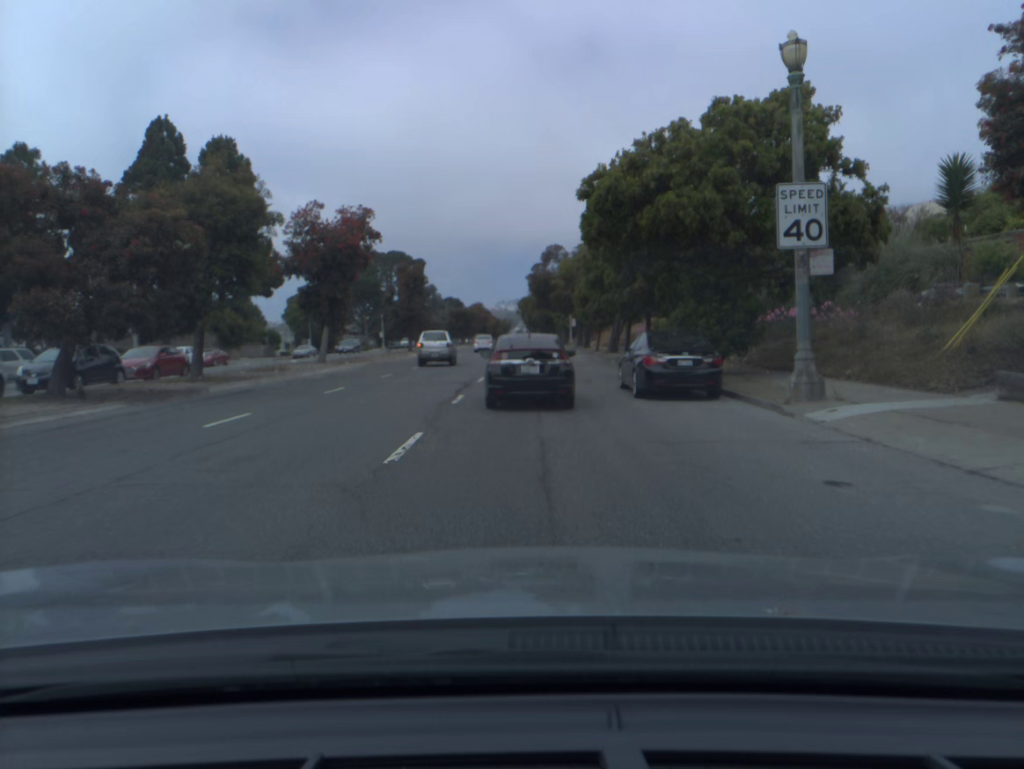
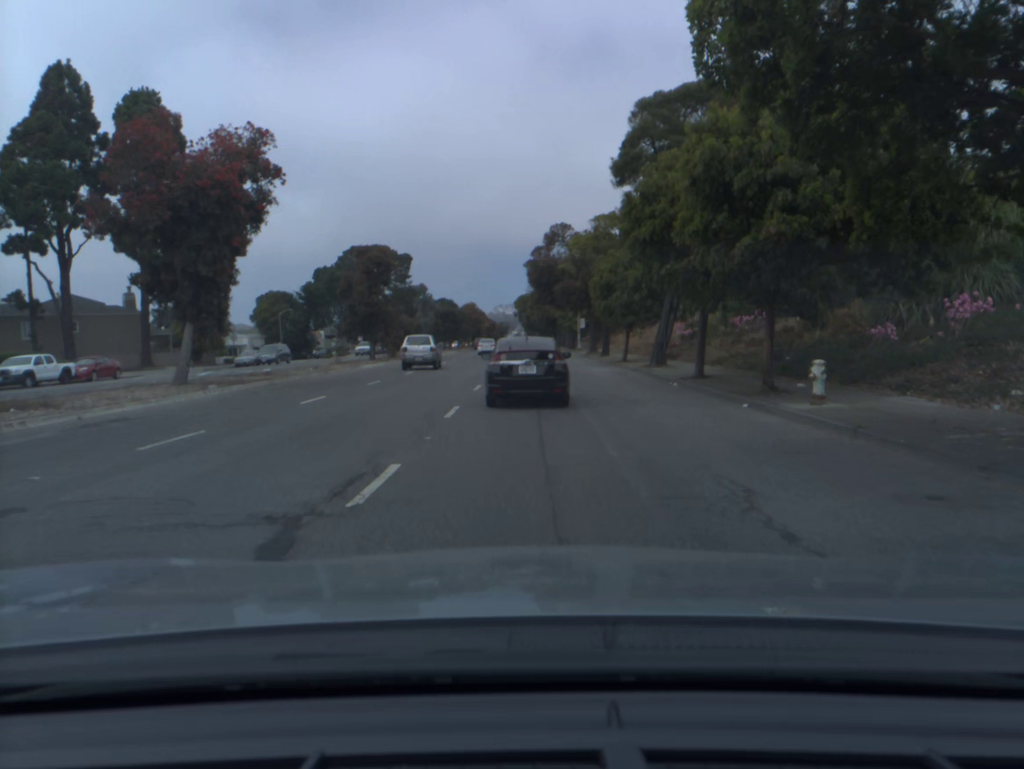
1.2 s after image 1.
(0.0, +16.9) m; 0°
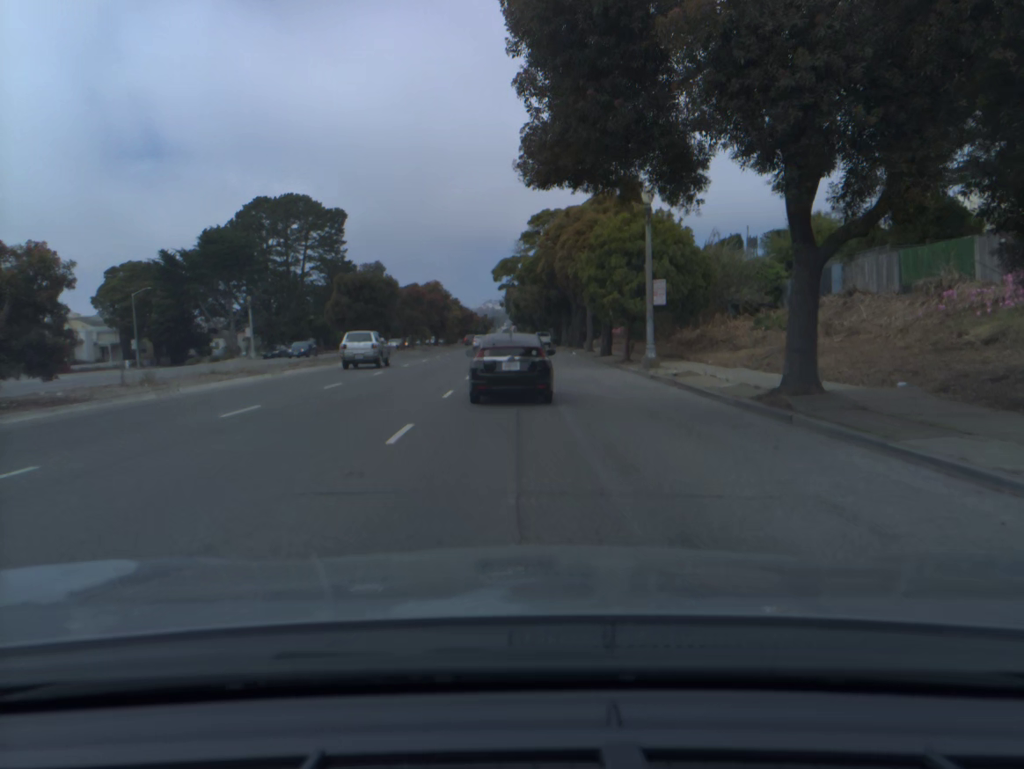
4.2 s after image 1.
(+0.5, +47.4) m; +1°
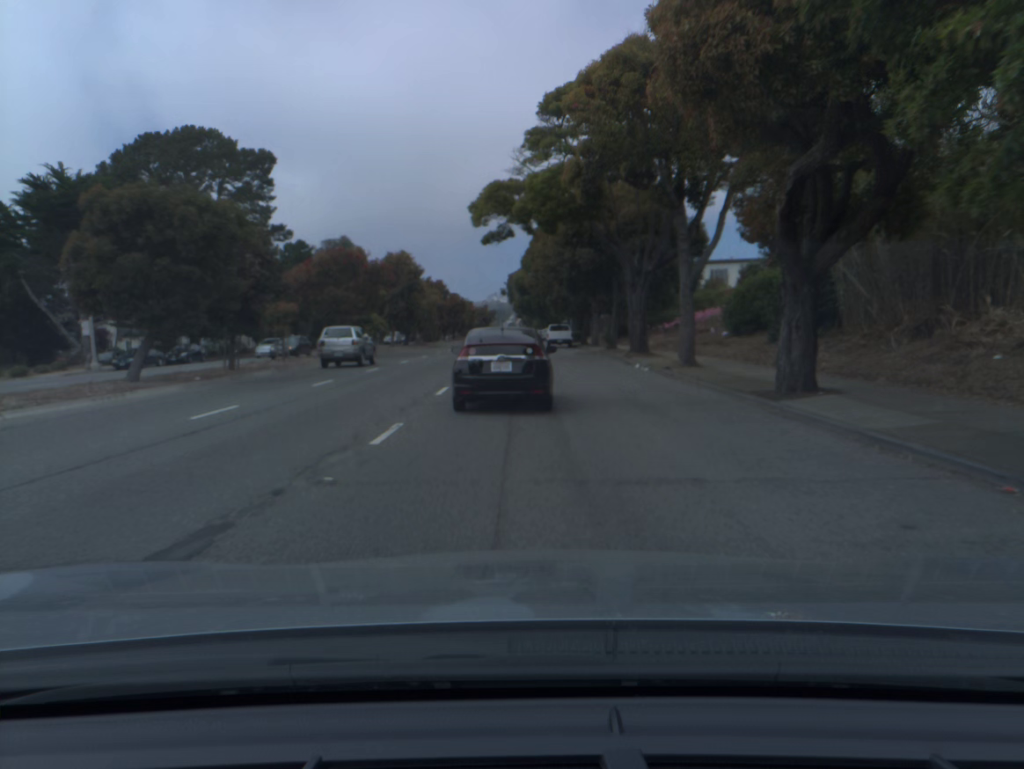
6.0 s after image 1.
(0.0, +30.1) m; 0°
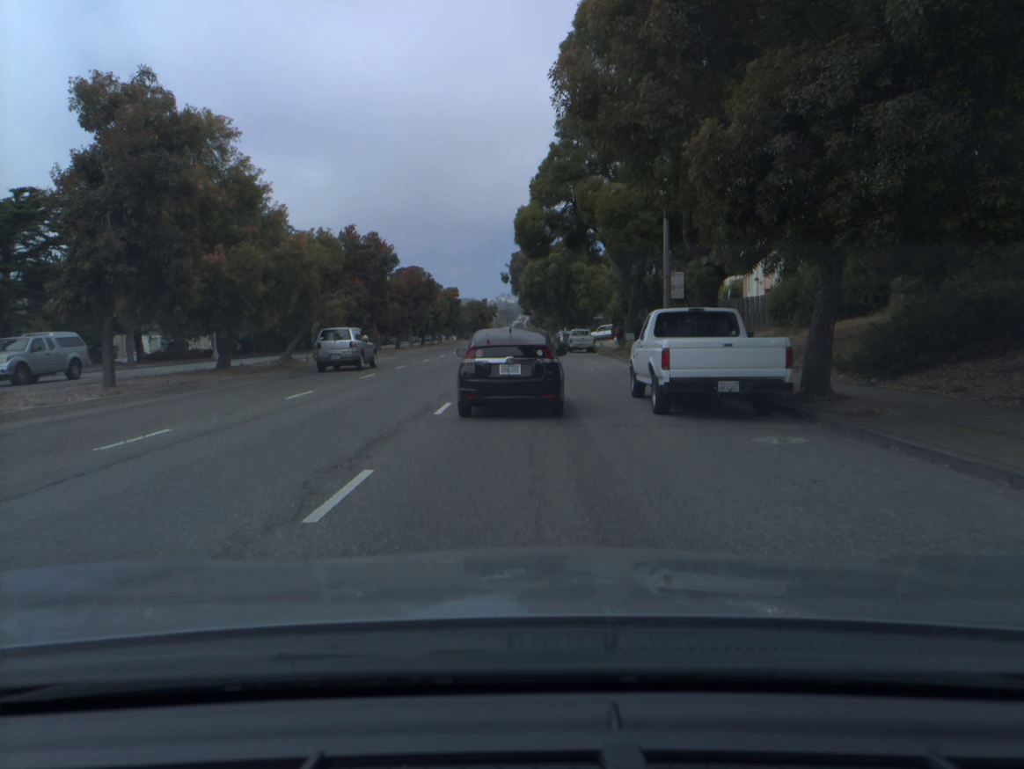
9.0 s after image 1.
(-0.4, +48.4) m; -1°
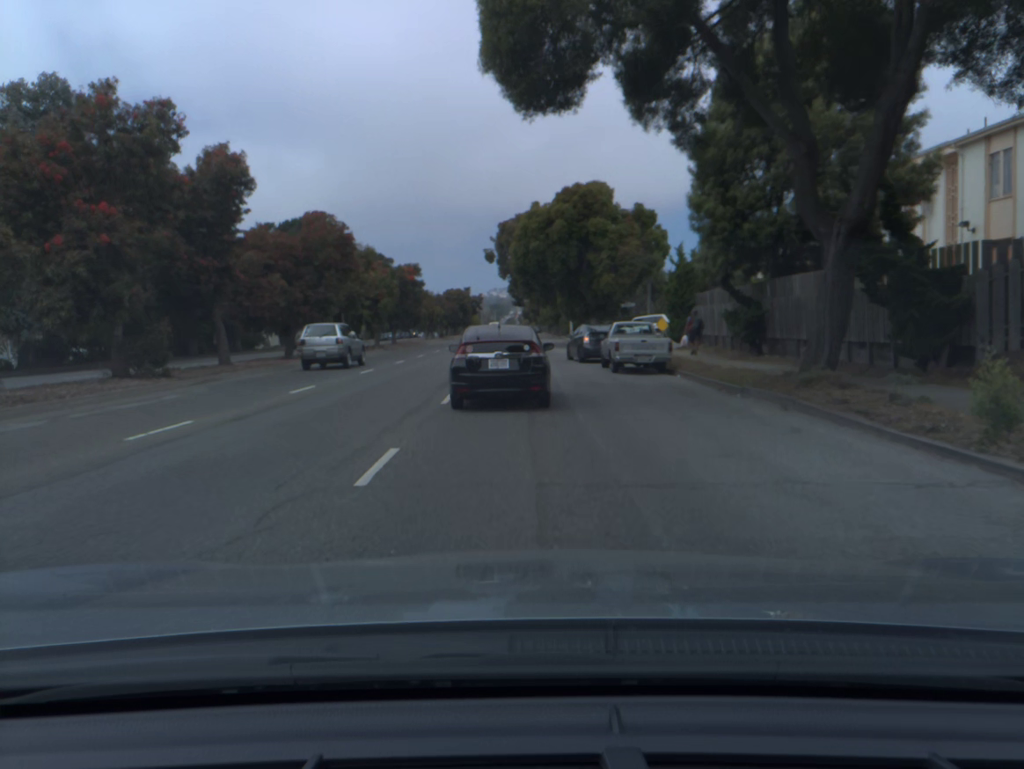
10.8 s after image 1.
(+0.2, +28.0) m; +1°
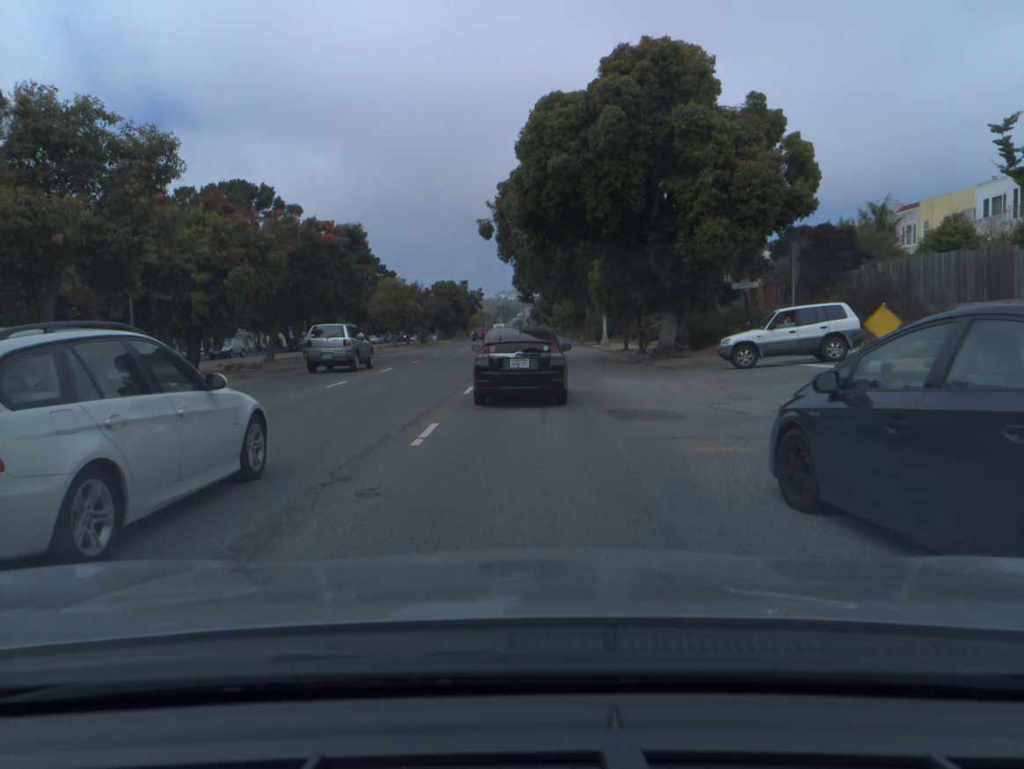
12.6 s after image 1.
(-0.2, +27.3) m; -1°
